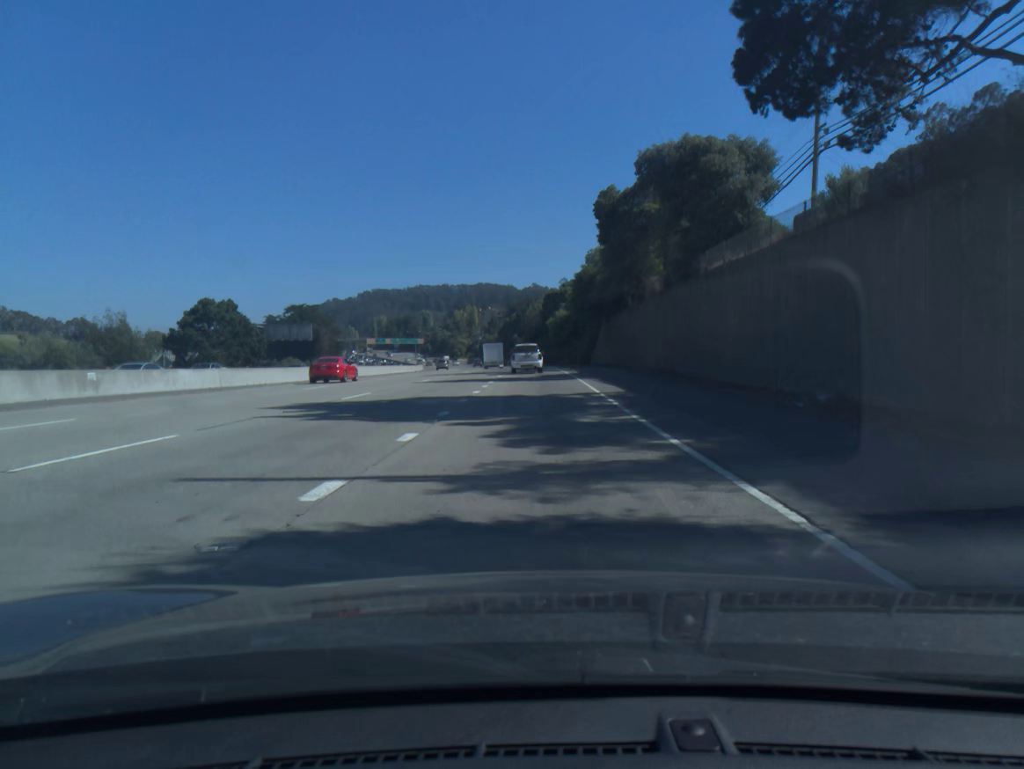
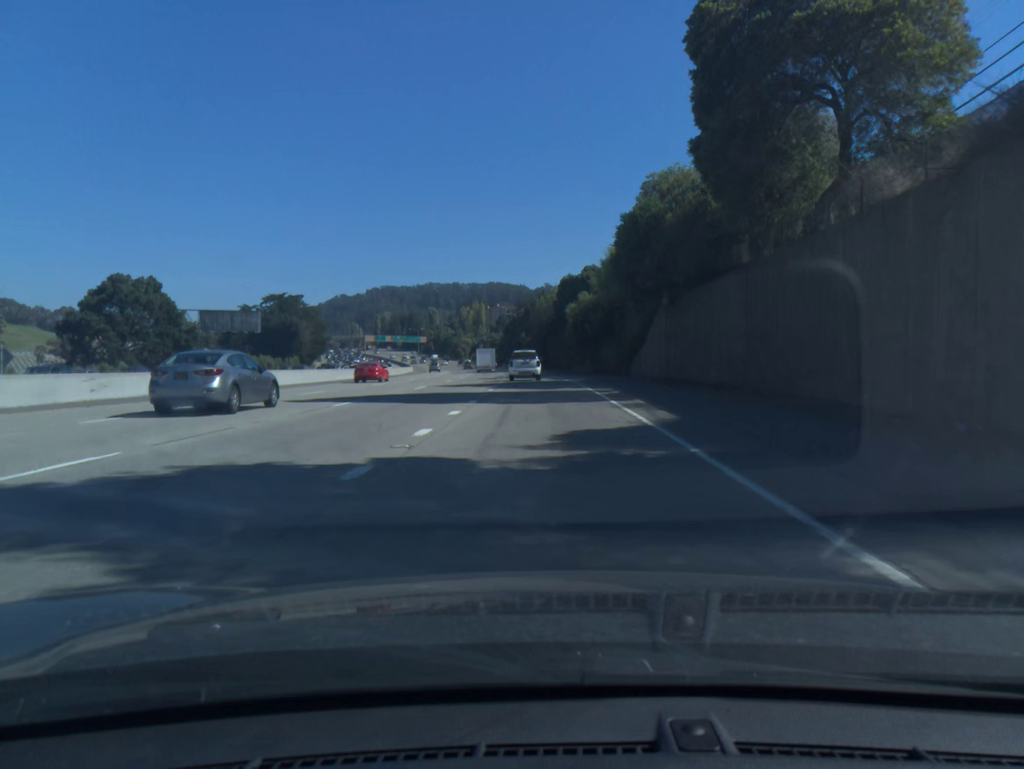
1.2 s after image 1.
(-0.1, +30.4) m; -1°
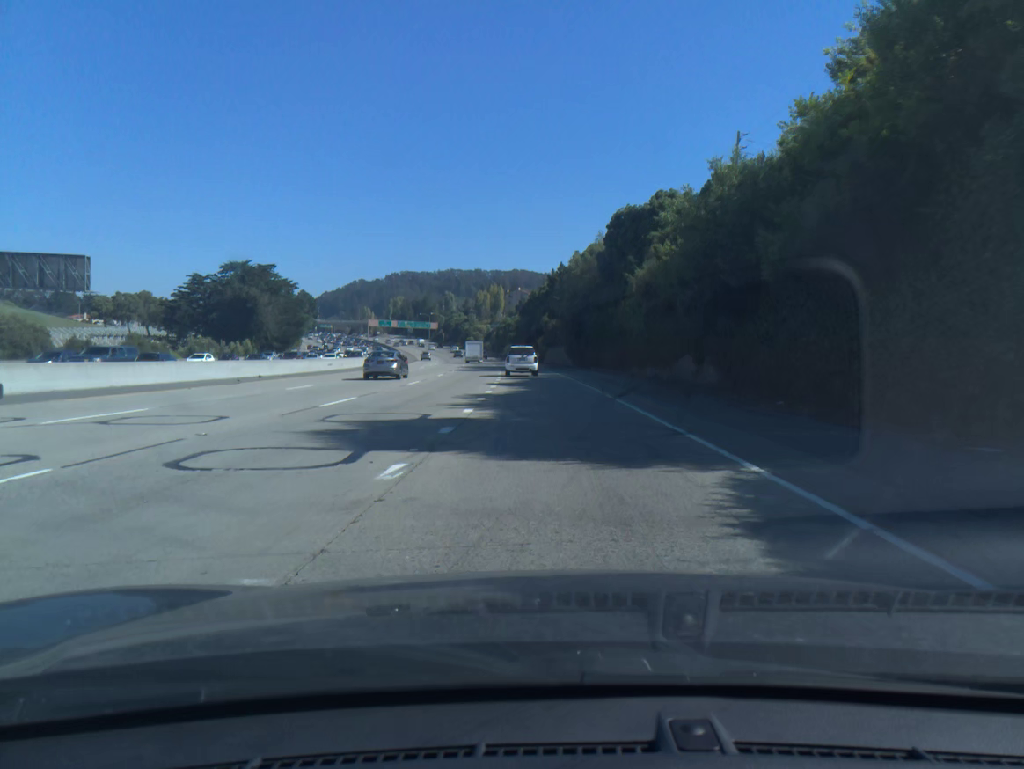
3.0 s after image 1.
(-0.7, +45.1) m; -2°
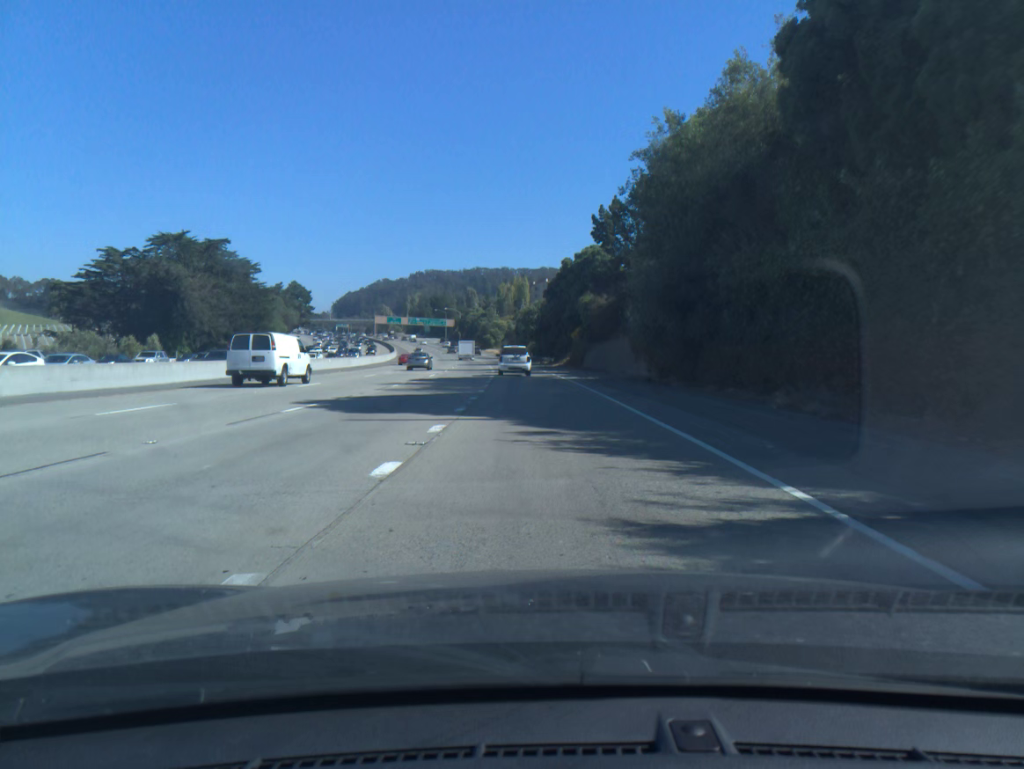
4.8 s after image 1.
(-0.7, +44.7) m; -2°
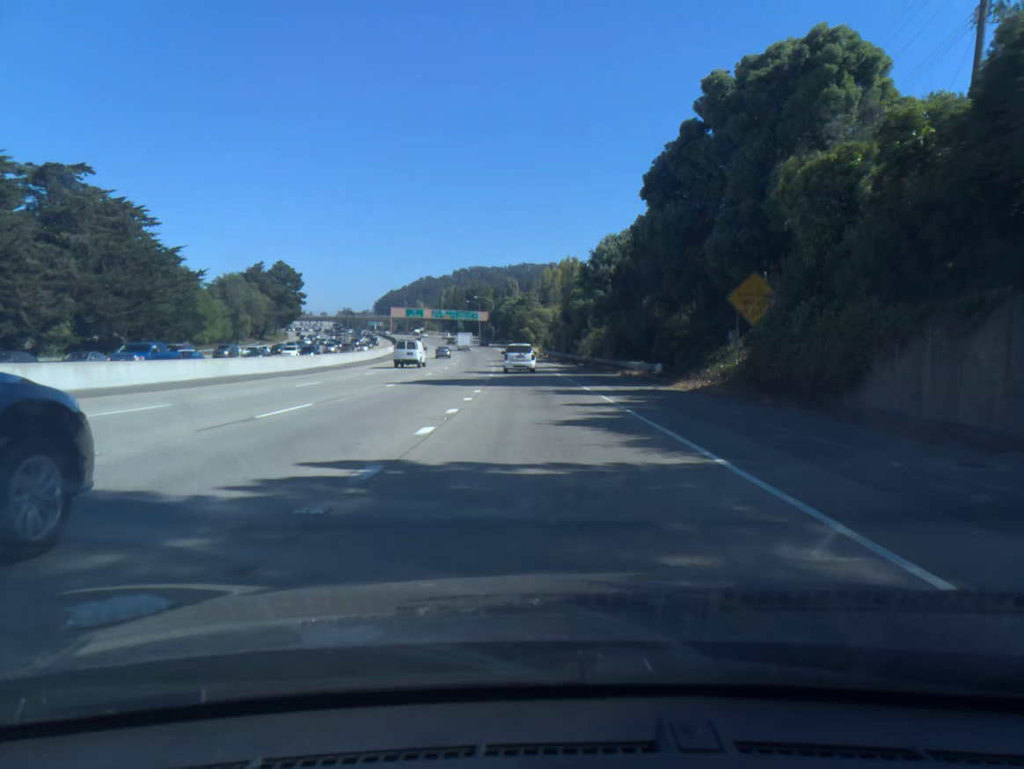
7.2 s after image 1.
(-1.8, +59.1) m; -4°
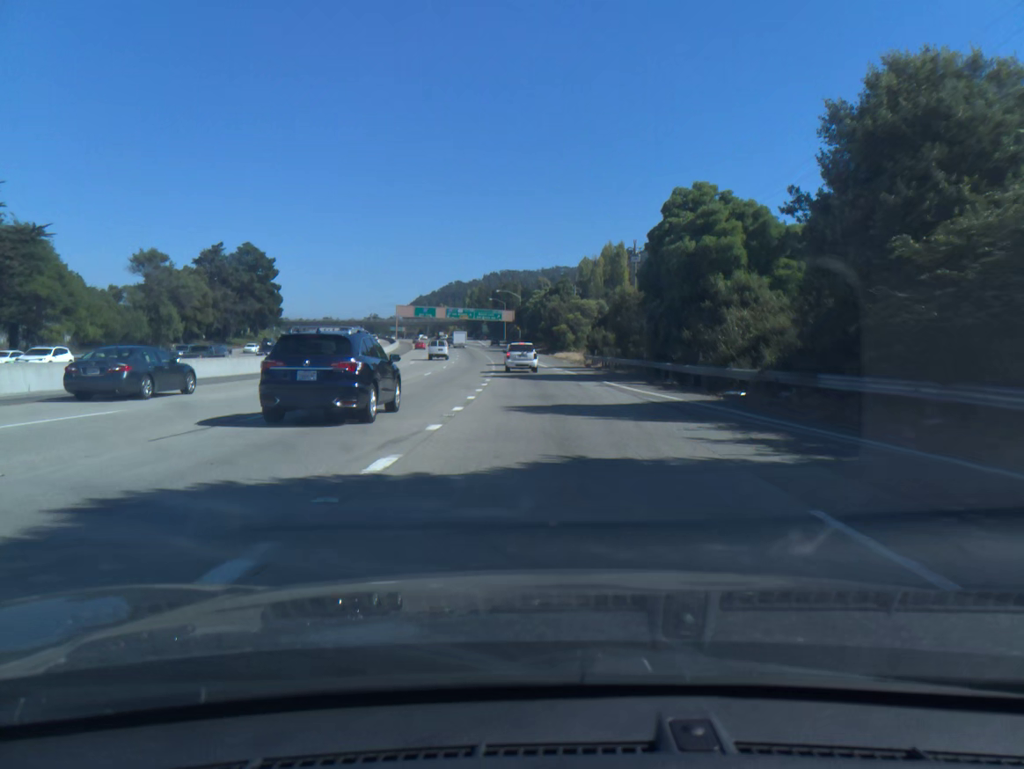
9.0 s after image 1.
(-1.0, +44.3) m; -2°
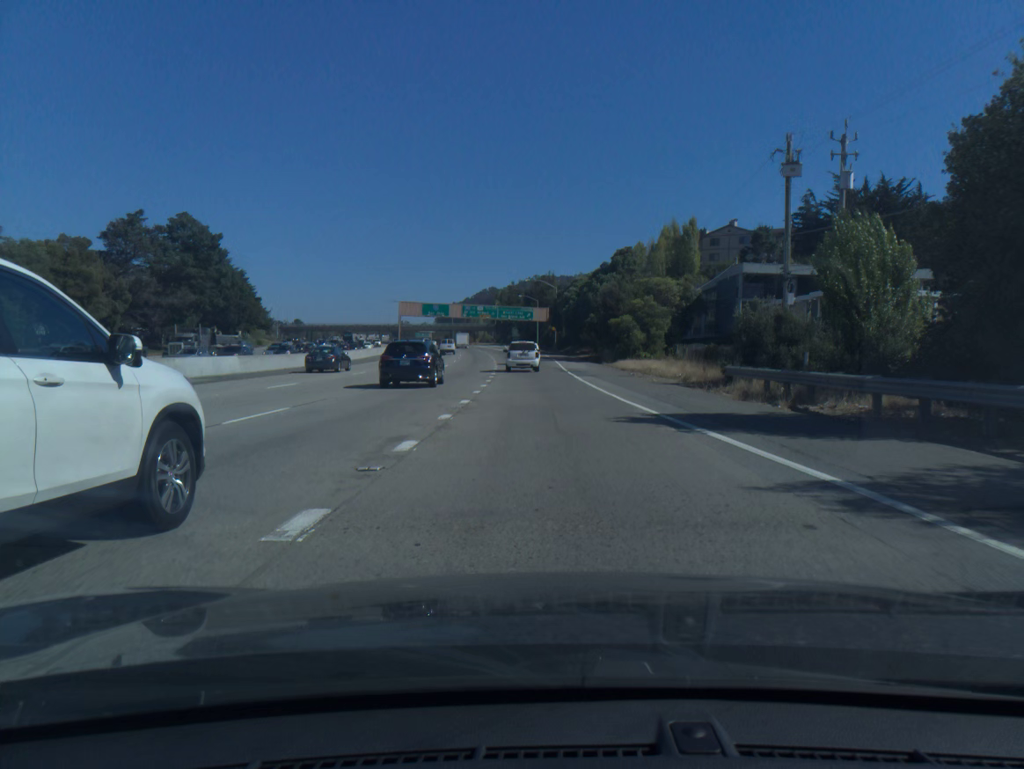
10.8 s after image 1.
(-0.9, +43.6) m; -3°
